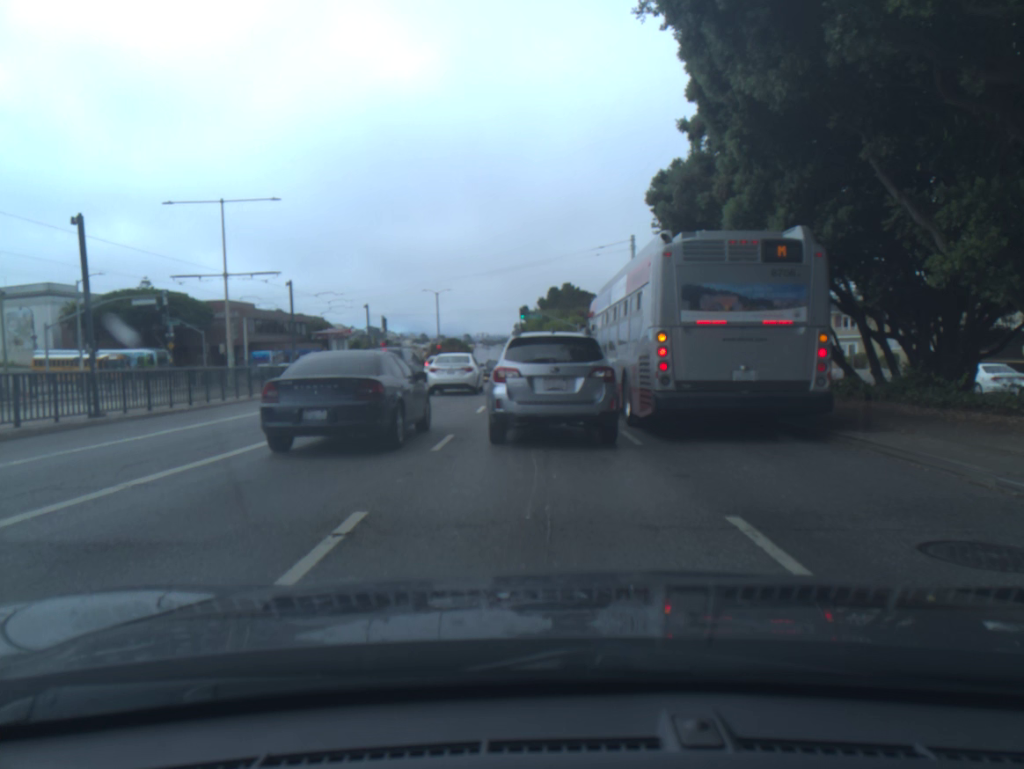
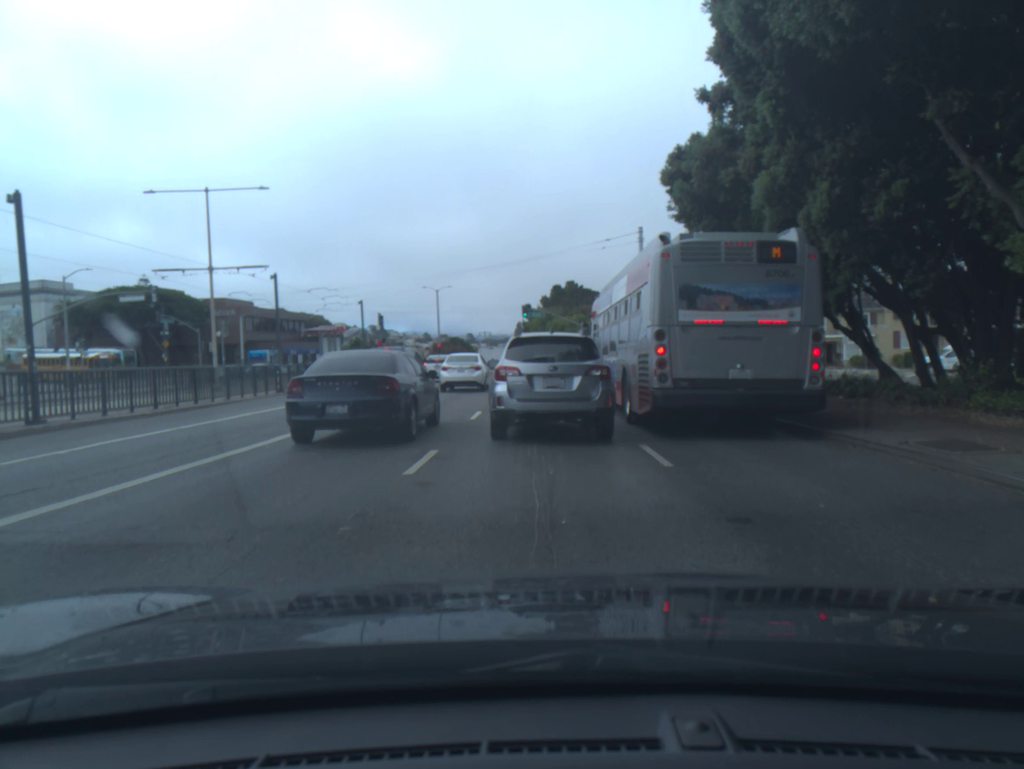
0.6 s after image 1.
(0.0, +2.2) m; 0°
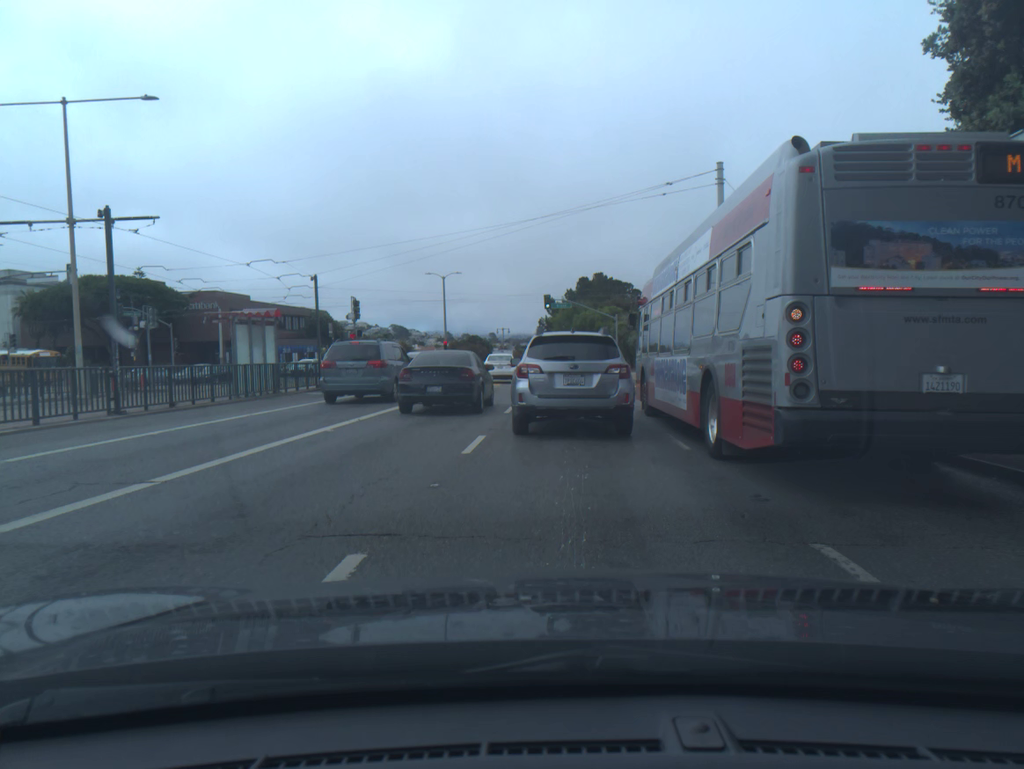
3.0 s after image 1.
(-0.1, +13.2) m; -1°
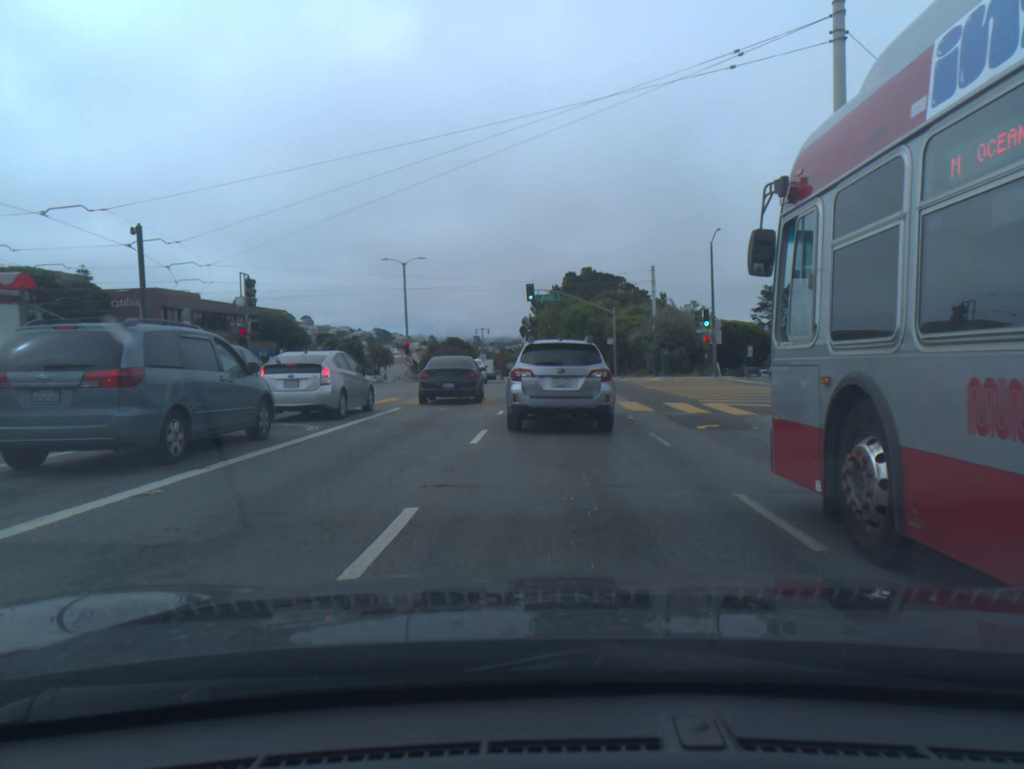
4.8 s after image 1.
(+0.1, +12.9) m; +1°
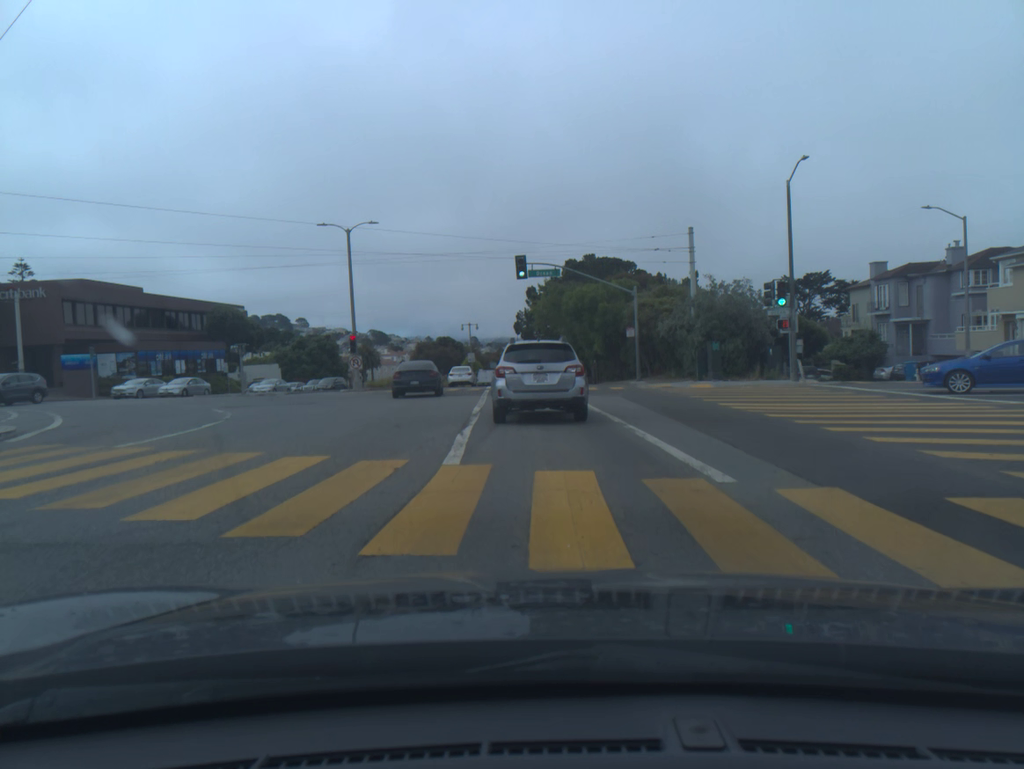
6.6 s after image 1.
(0.0, +15.9) m; 0°
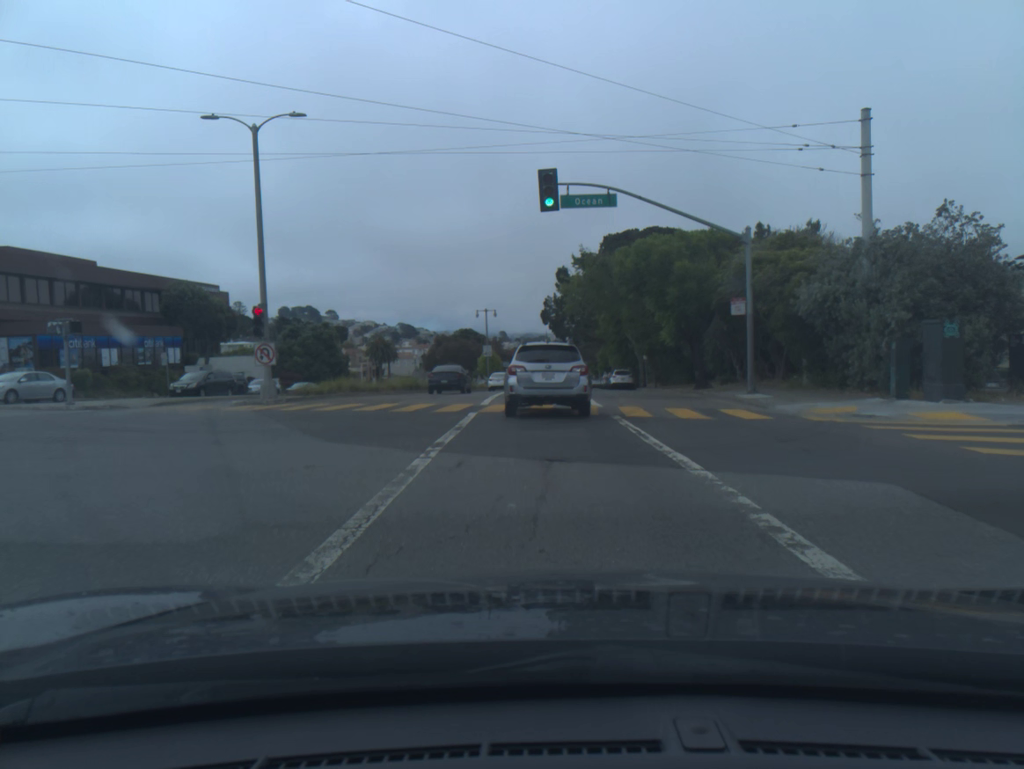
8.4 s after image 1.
(-0.4, +18.7) m; -2°
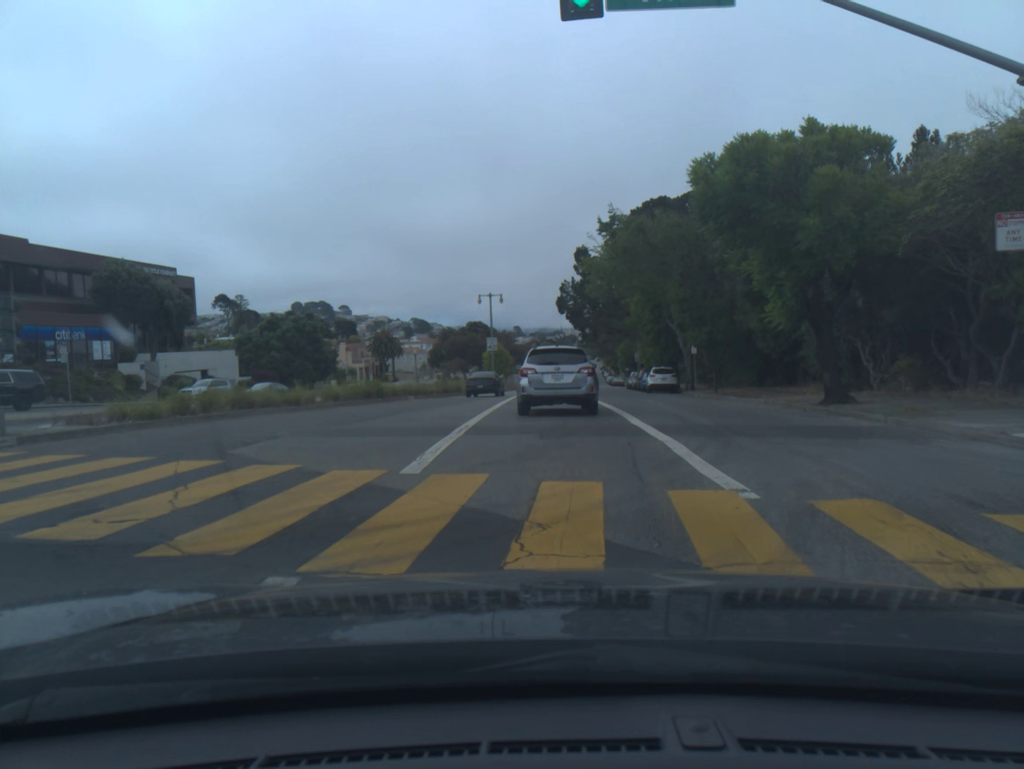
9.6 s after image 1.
(-0.1, +14.0) m; -1°
